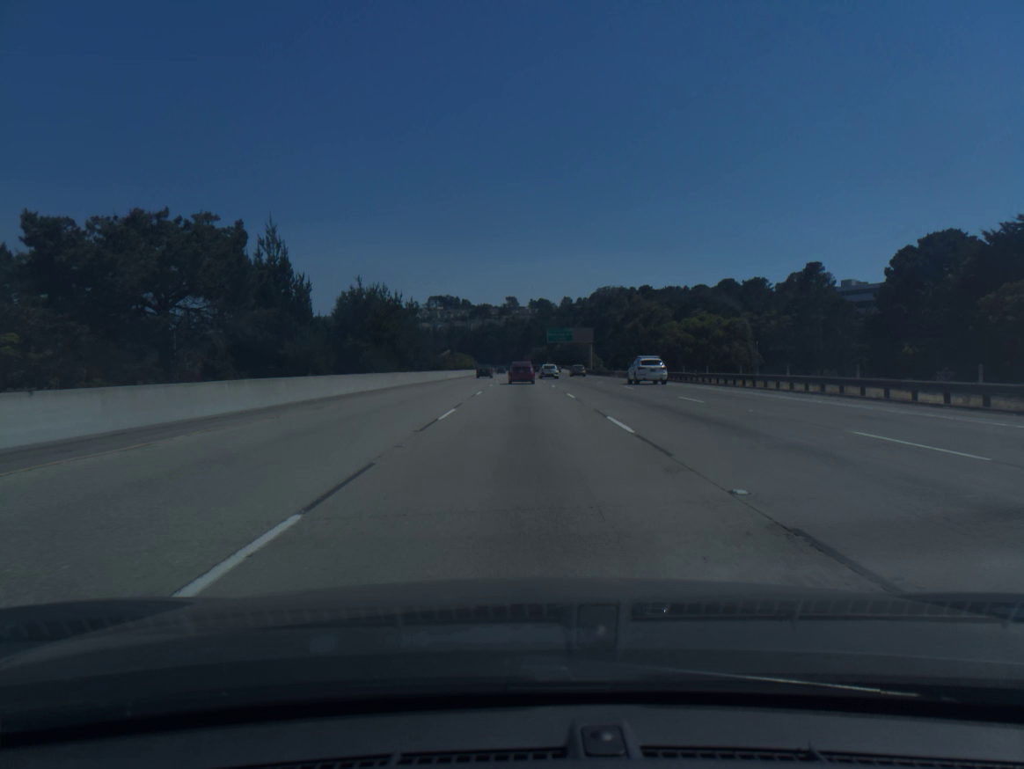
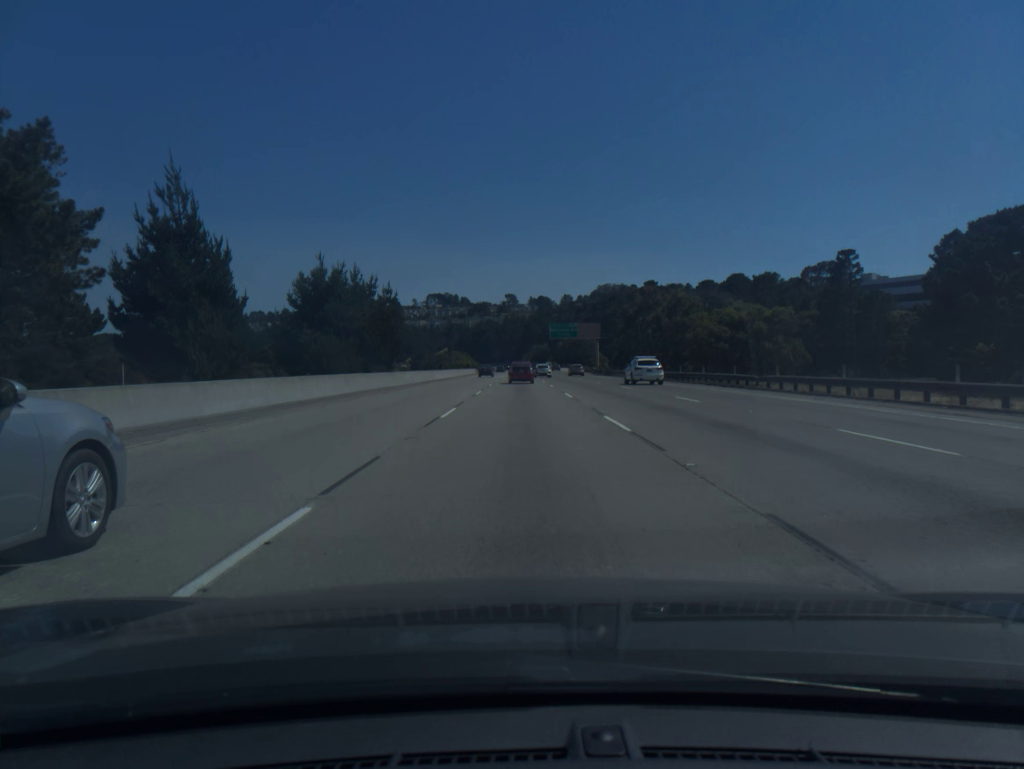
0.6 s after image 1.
(0.0, +14.3) m; 0°
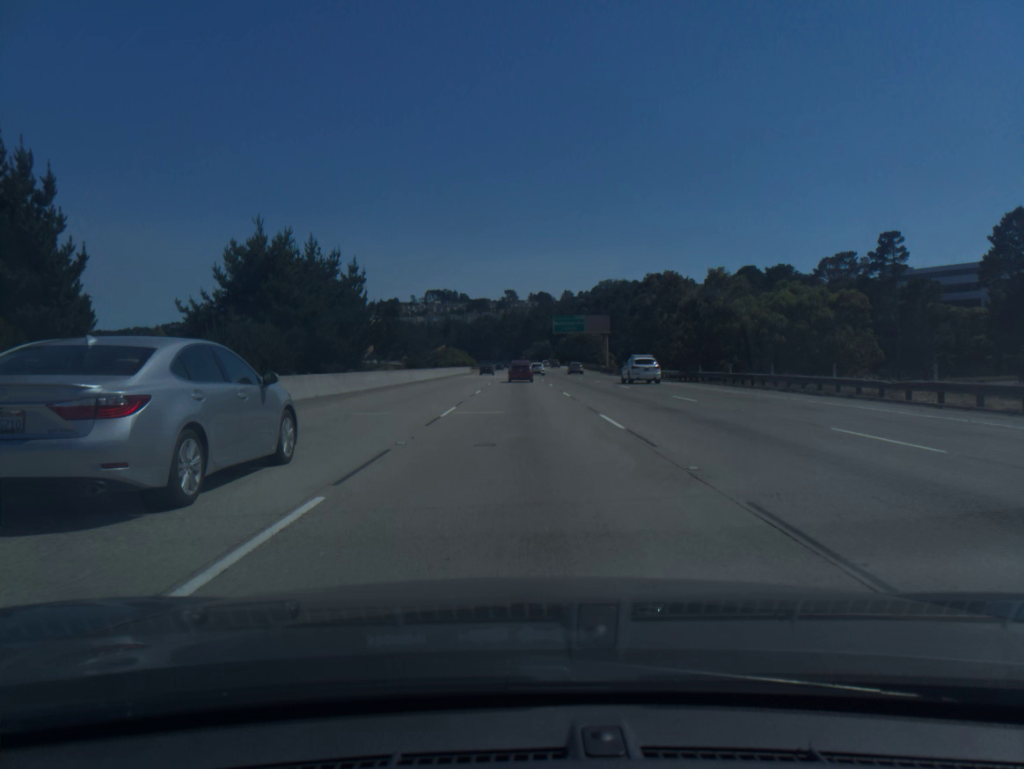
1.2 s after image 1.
(0.0, +14.3) m; 0°
